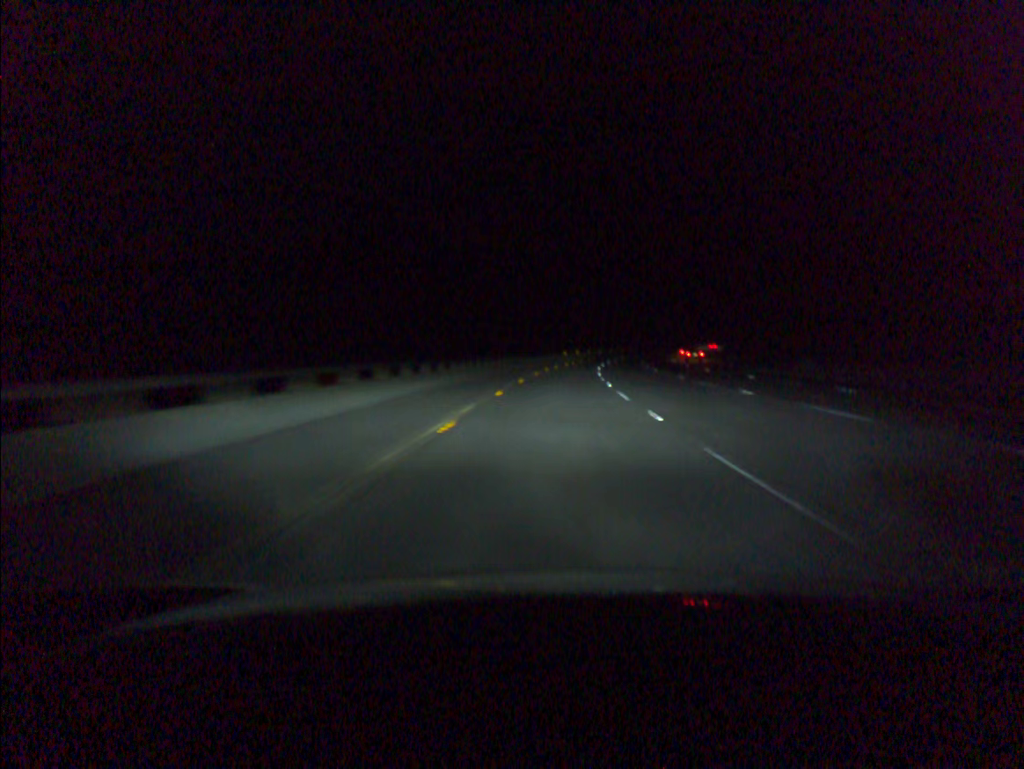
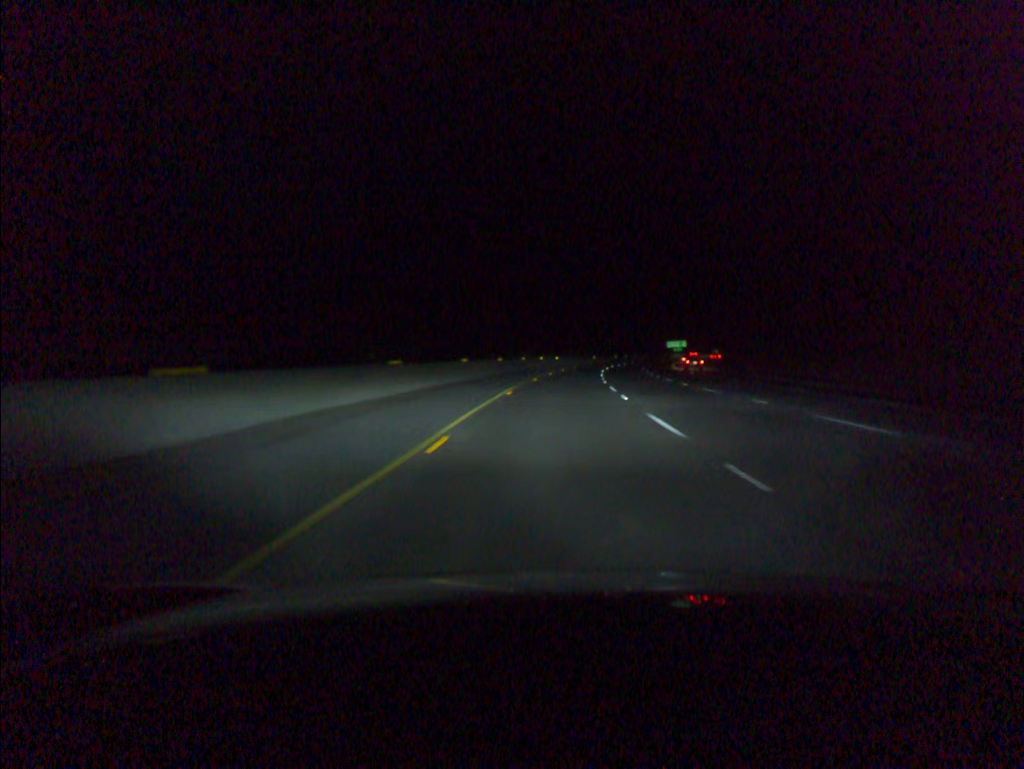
(+6.8, +97.5) m; +8°
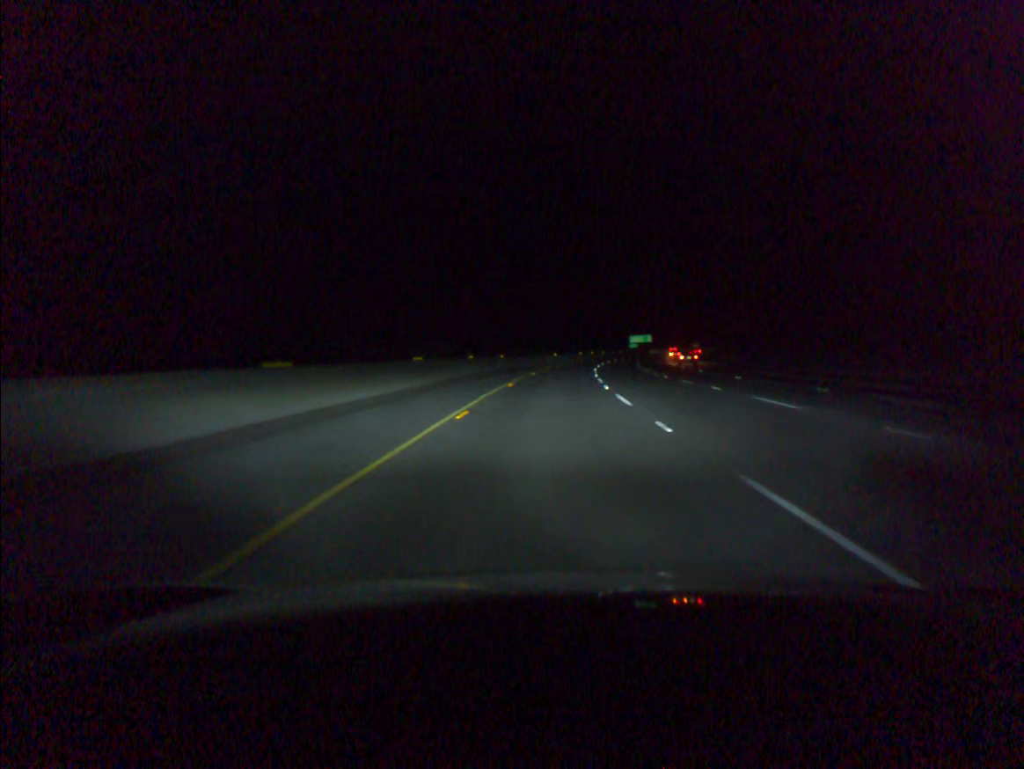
(+1.2, +39.2) m; +4°
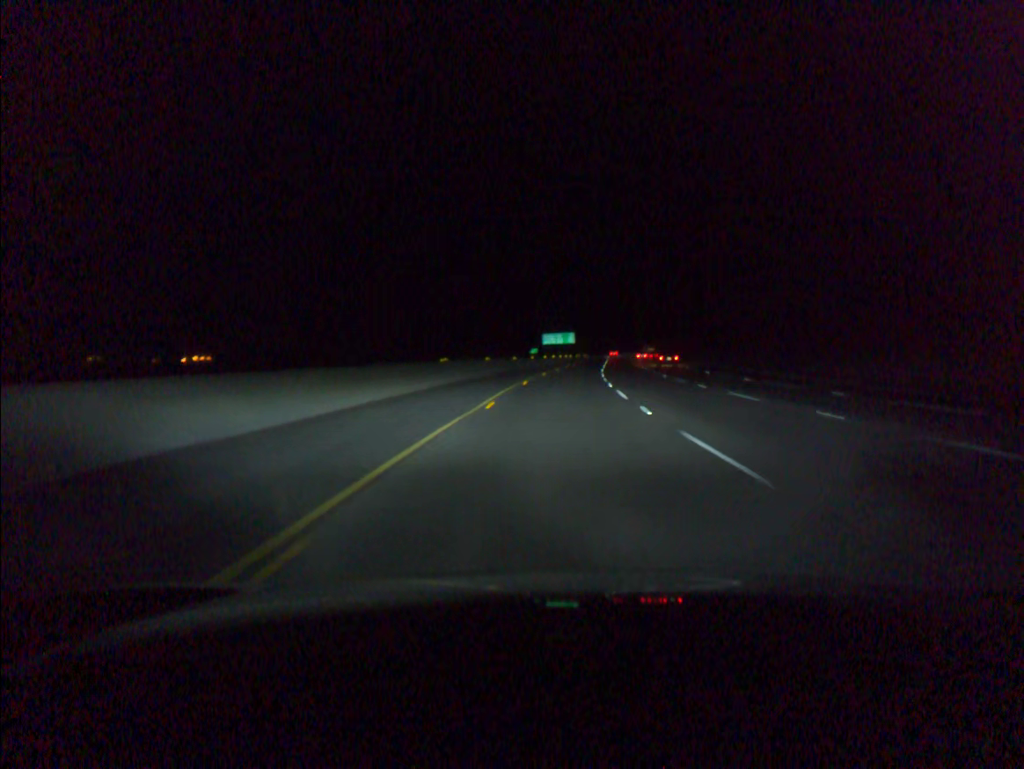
(+6.2, +97.9) m; +8°
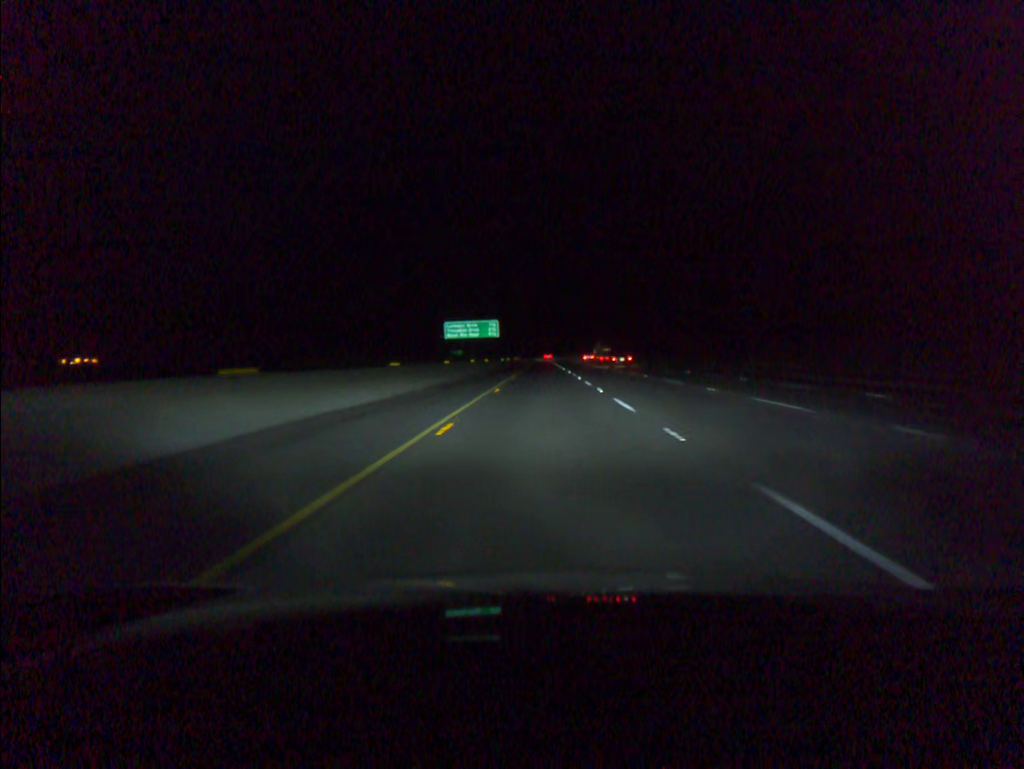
(+4.3, +78.4) m; +5°
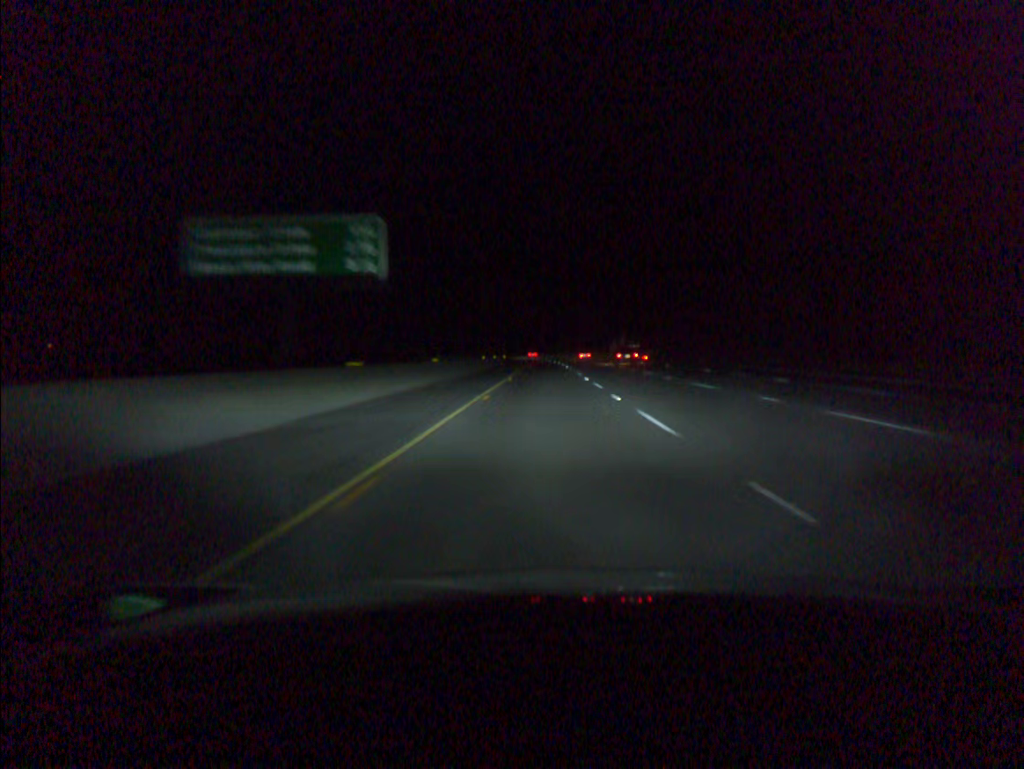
(+0.1, +78.5) m; 0°
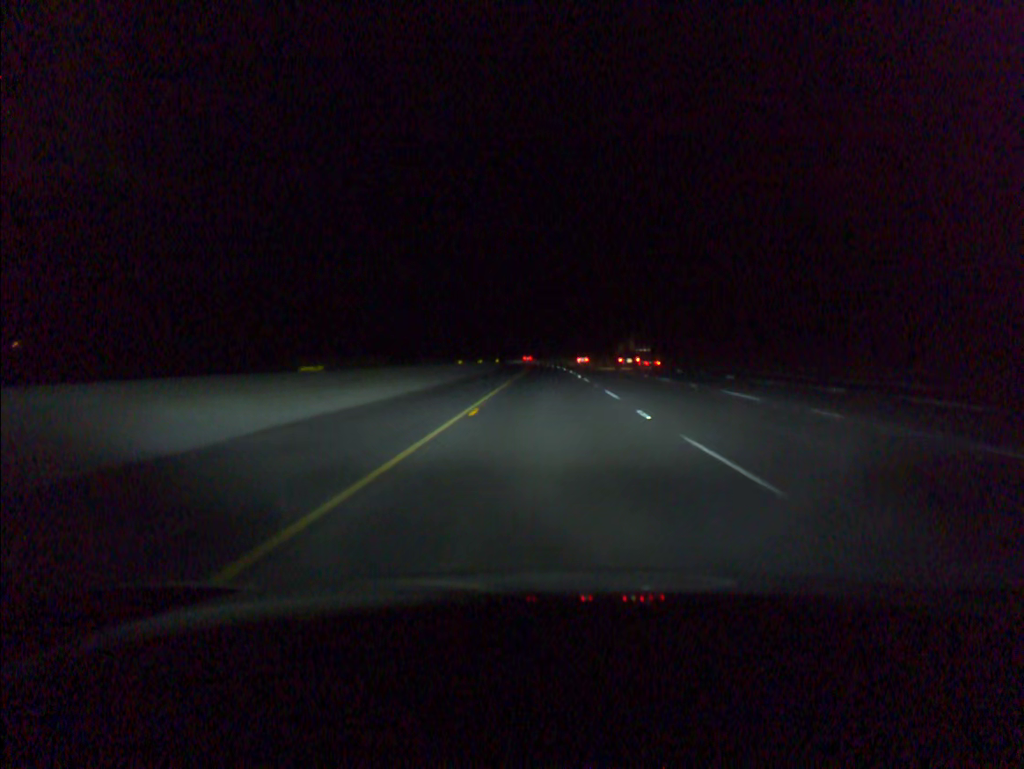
(0.0, +19.6) m; 0°
